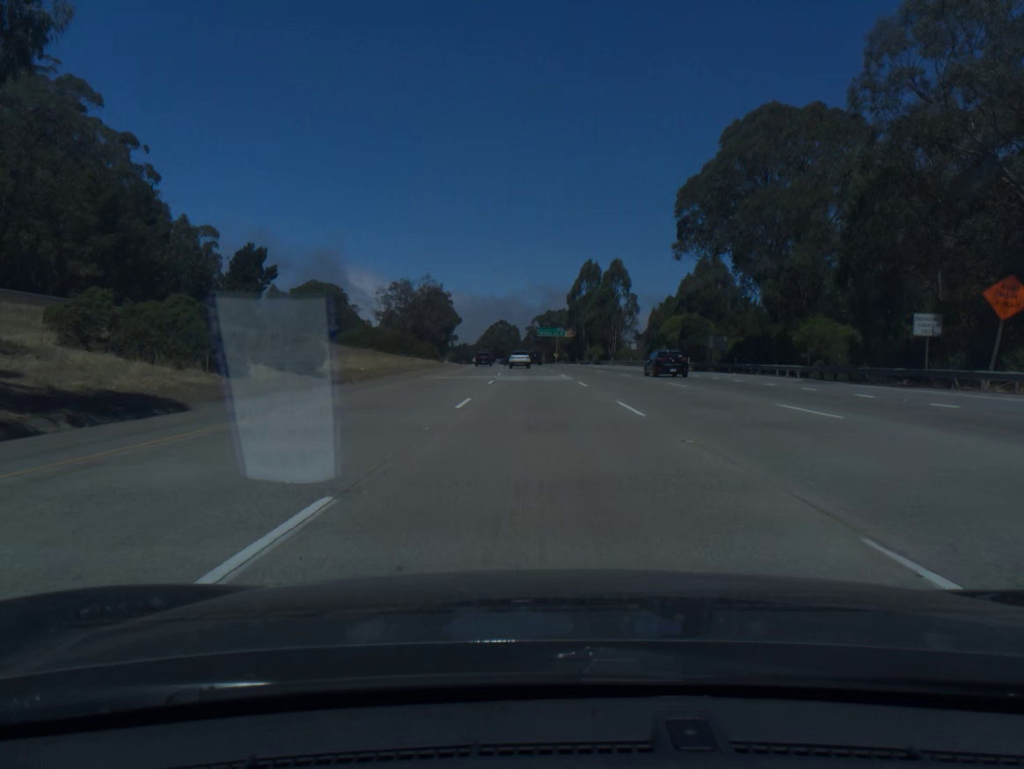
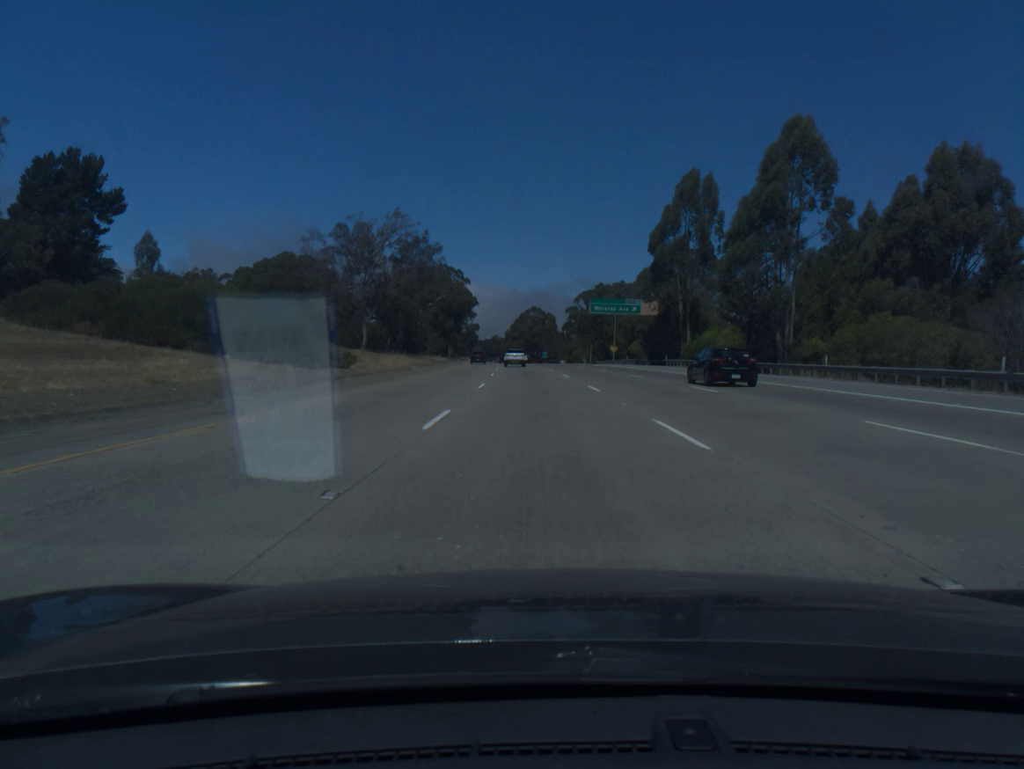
(-1.9, +78.5) m; -3°
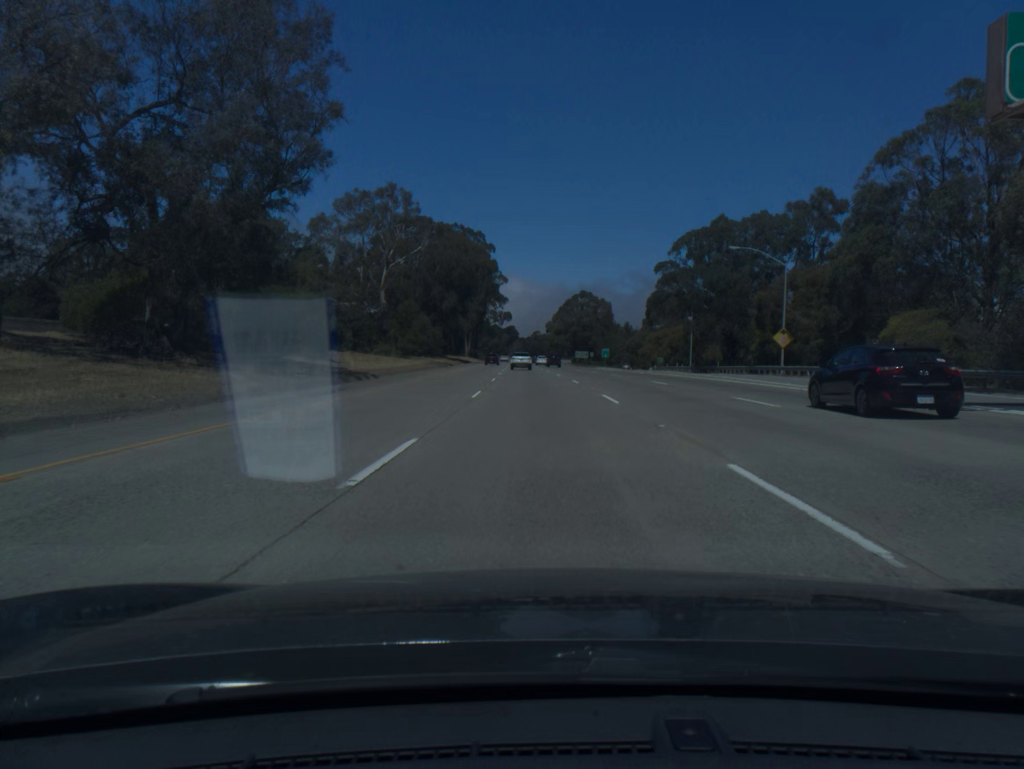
(-2.1, +78.0) m; -3°
